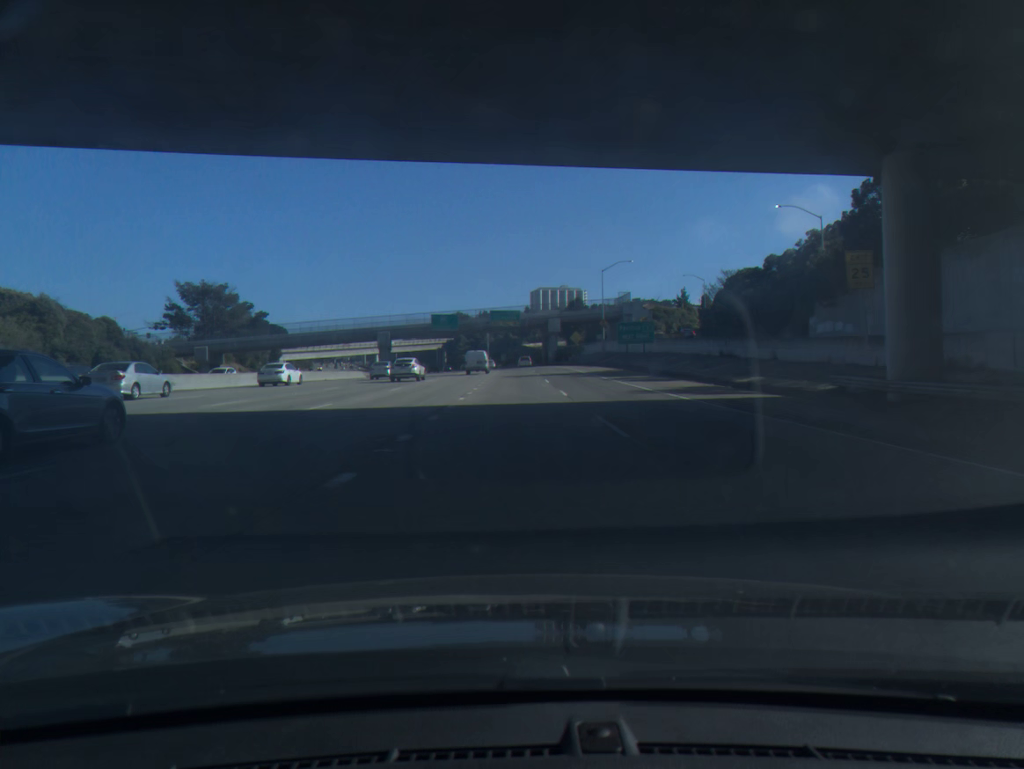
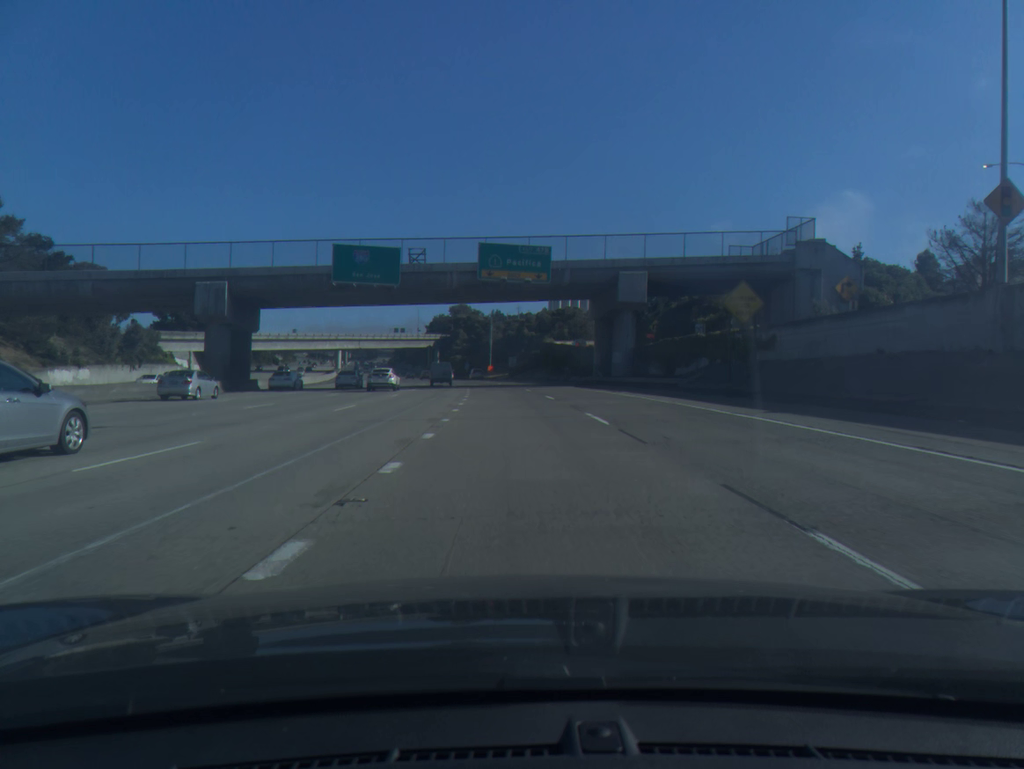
(-0.6, +84.0) m; -1°
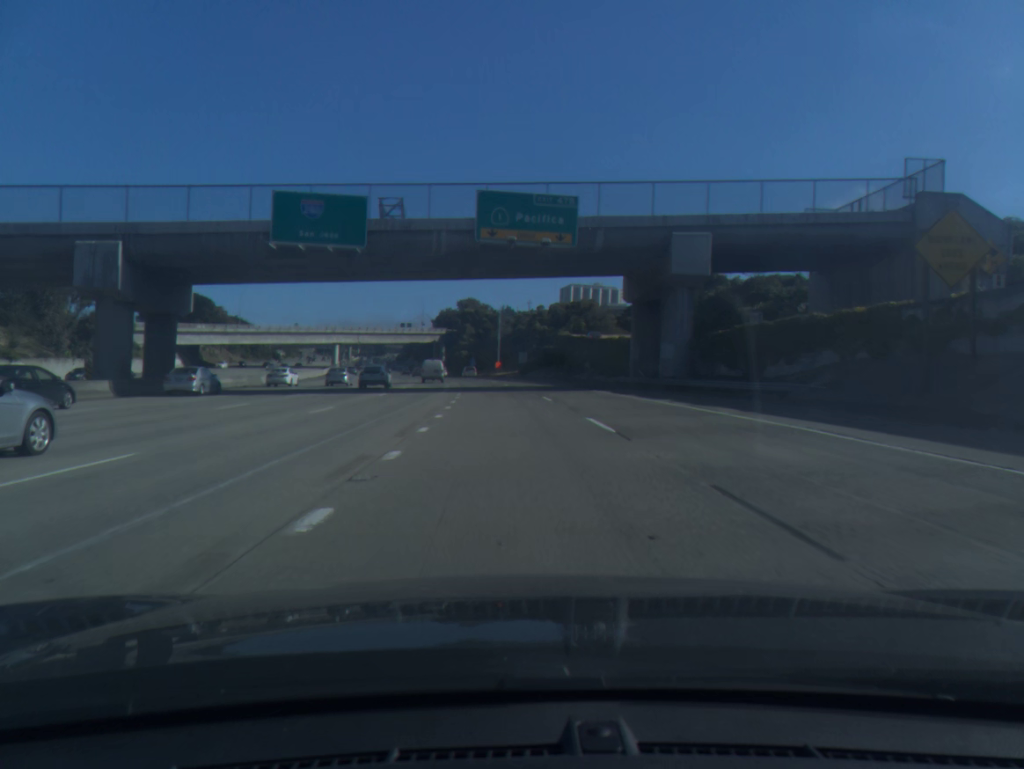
(-0.1, +16.9) m; -1°
